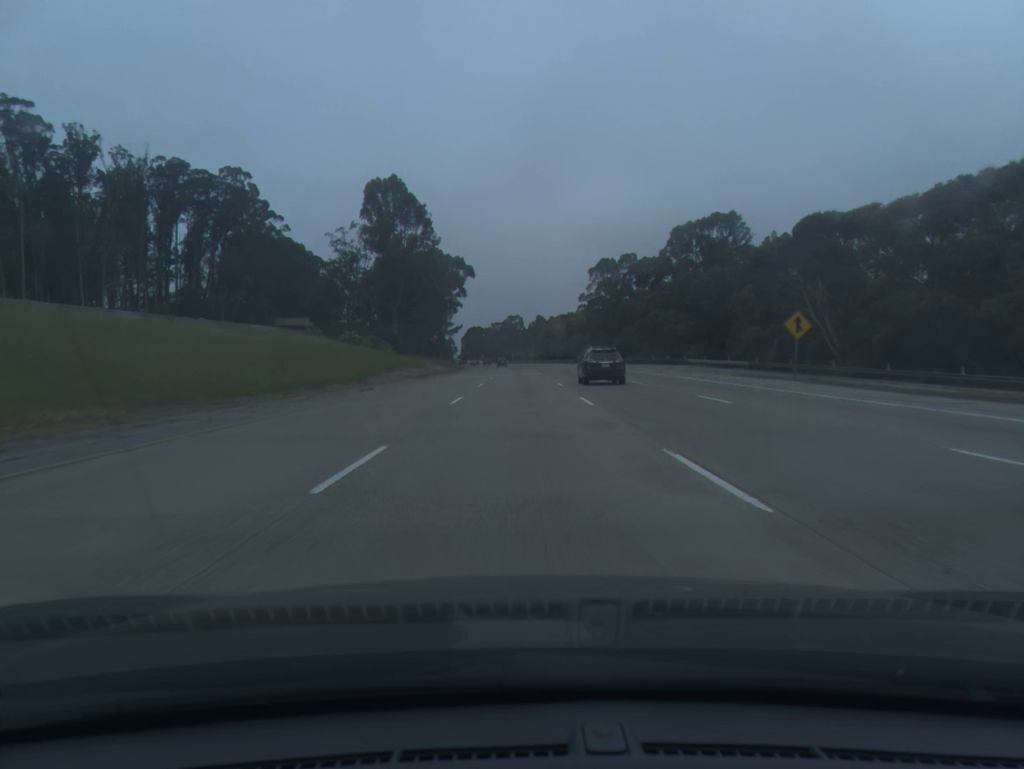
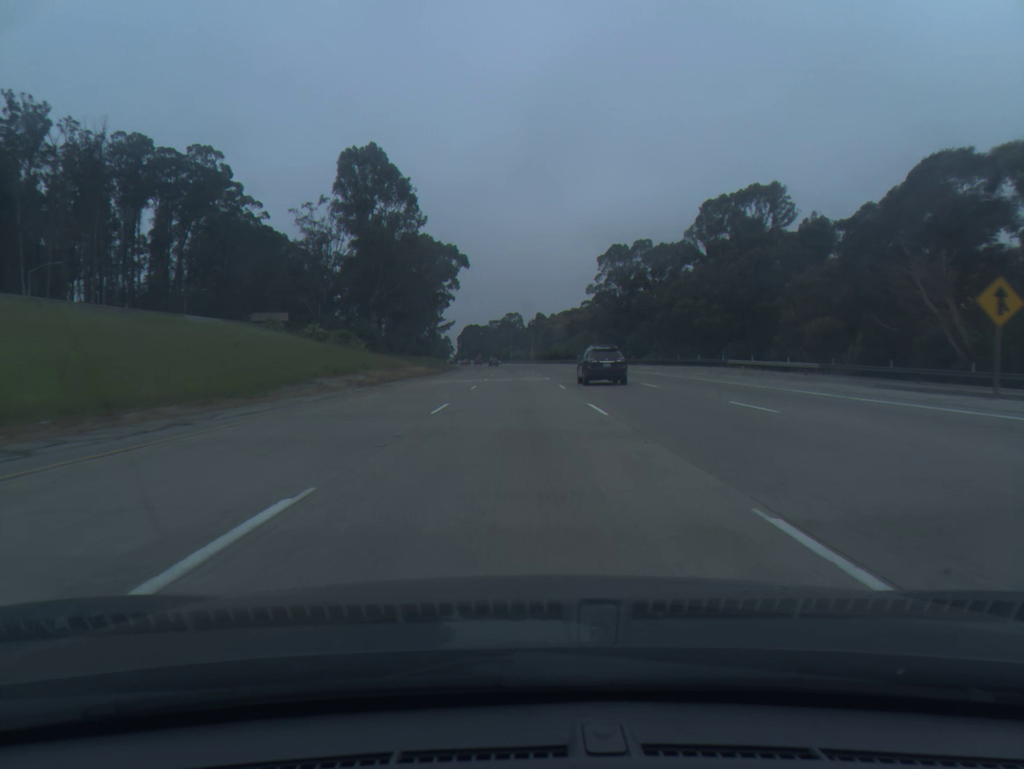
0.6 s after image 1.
(0.0, +18.6) m; 0°
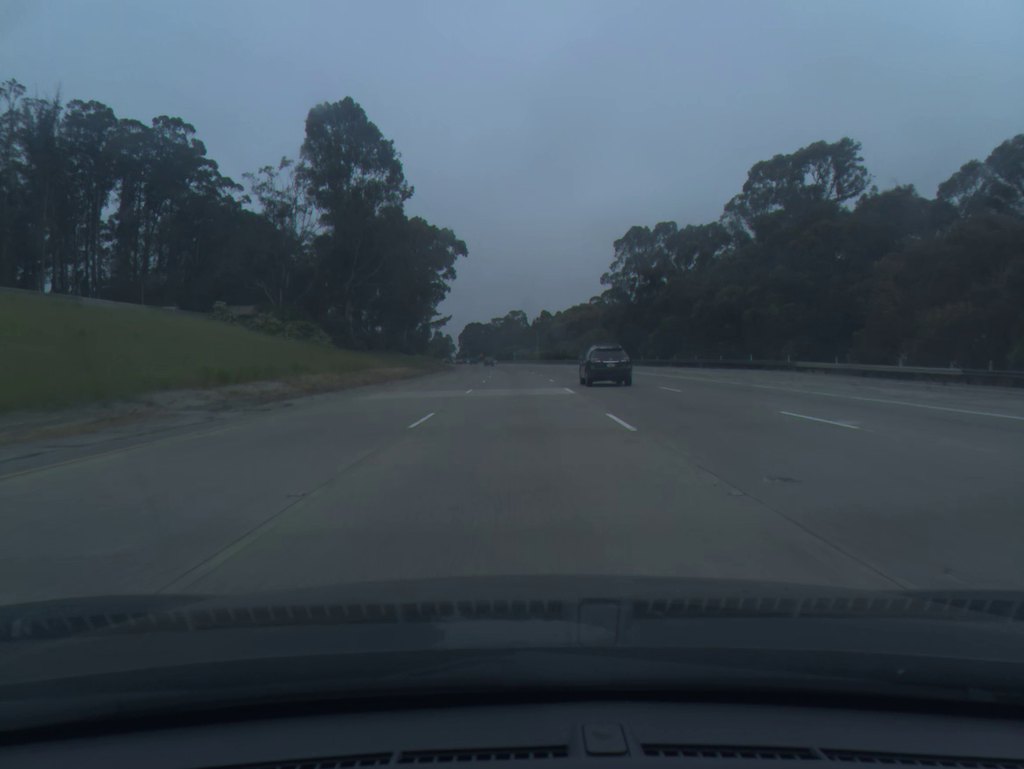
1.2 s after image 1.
(0.0, +18.6) m; 0°
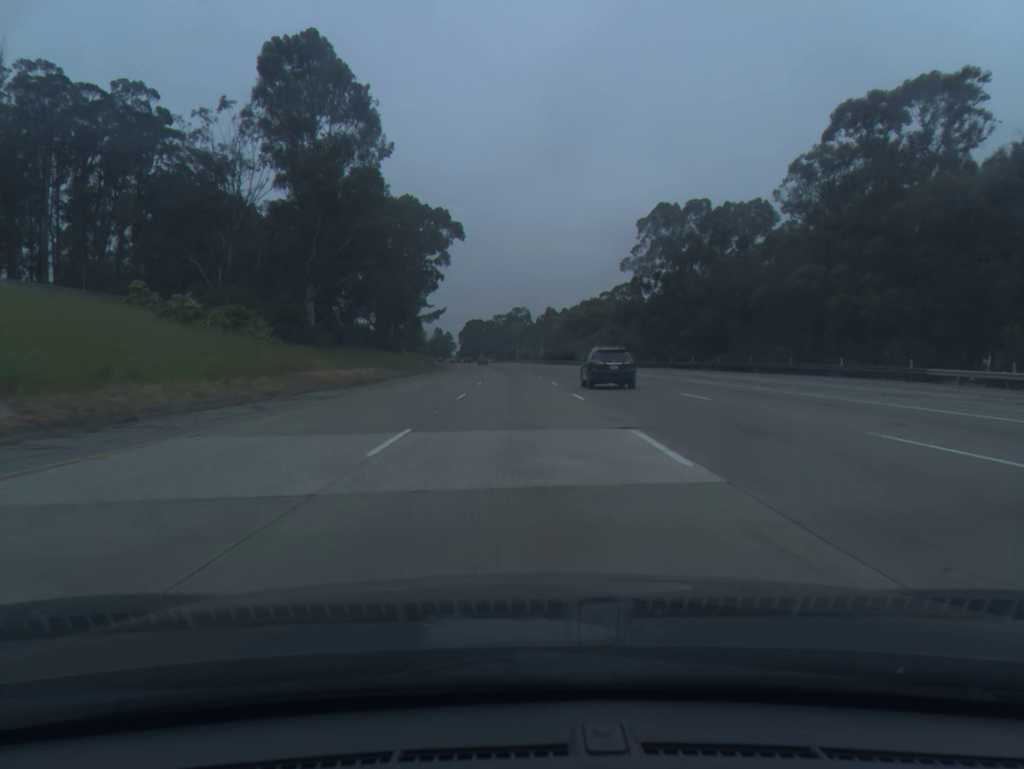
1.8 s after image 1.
(0.0, +18.7) m; 0°
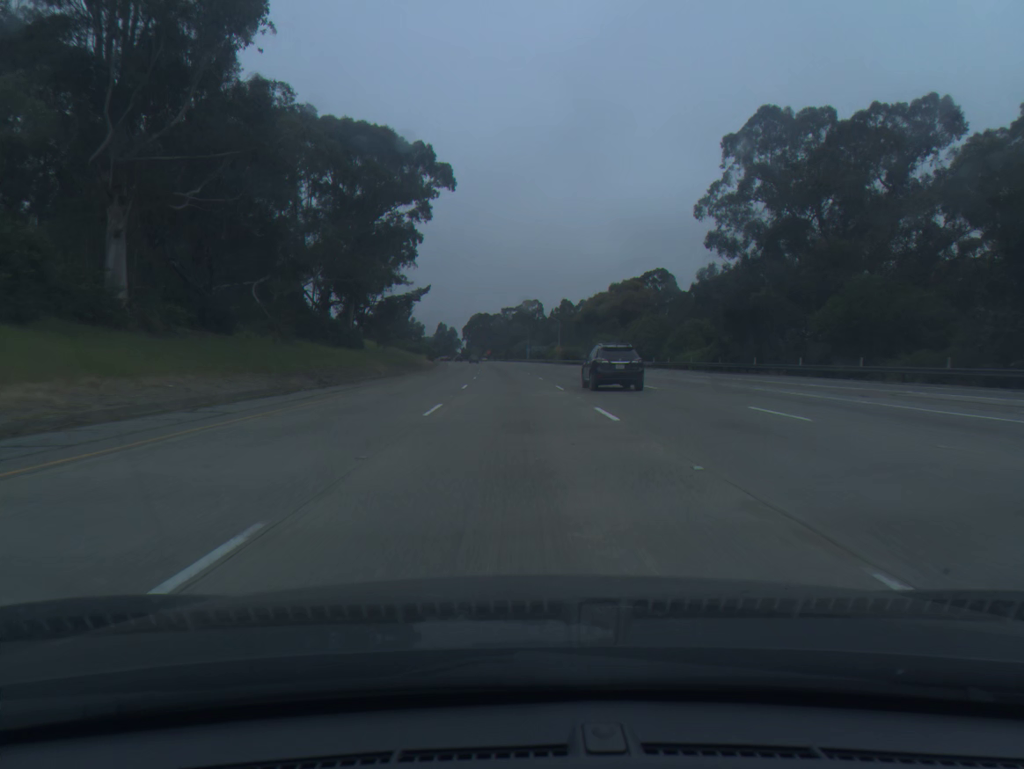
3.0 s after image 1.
(-0.2, +37.3) m; -1°
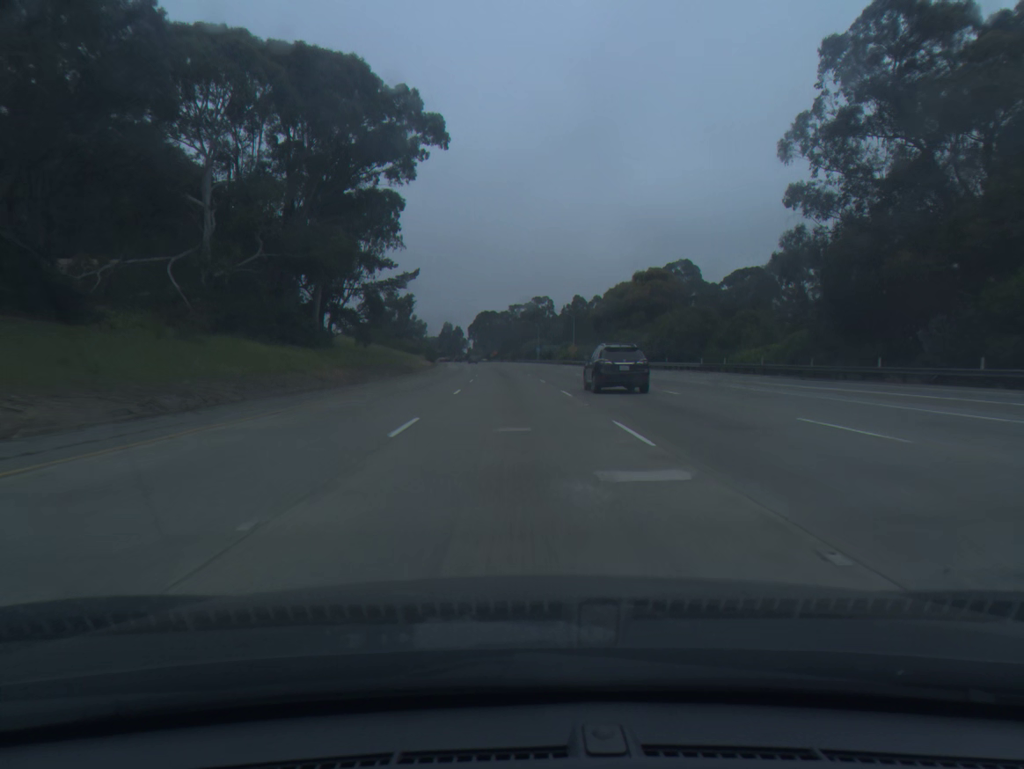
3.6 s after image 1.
(-0.1, +18.7) m; -1°
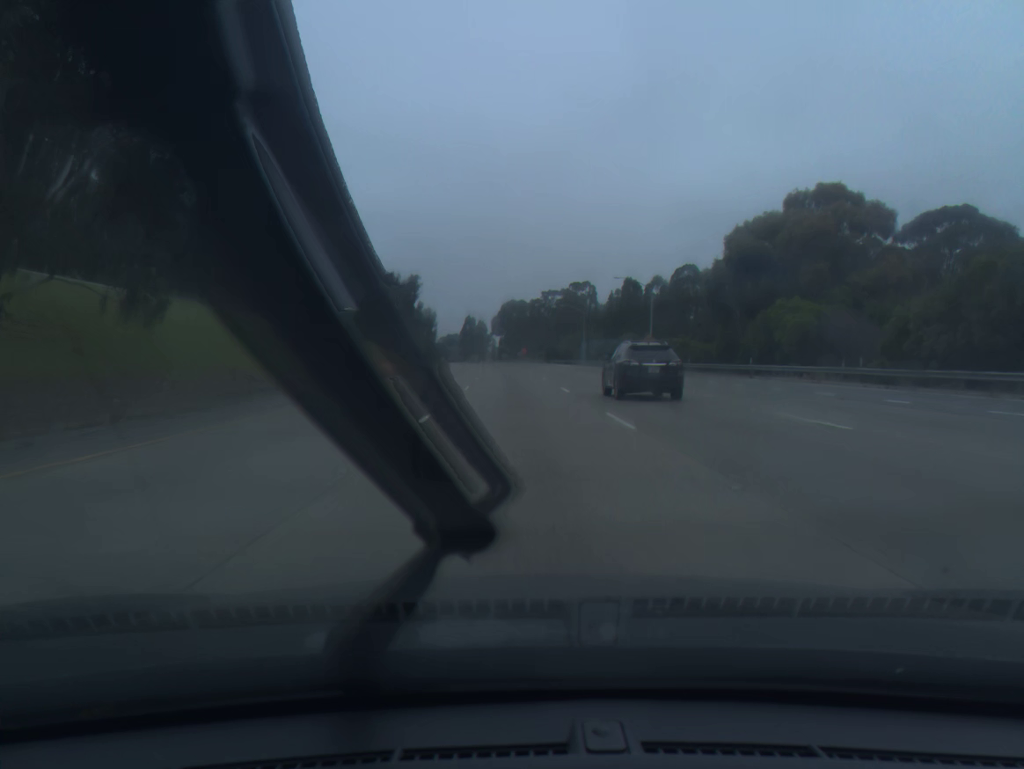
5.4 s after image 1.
(-1.3, +56.2) m; -2°
